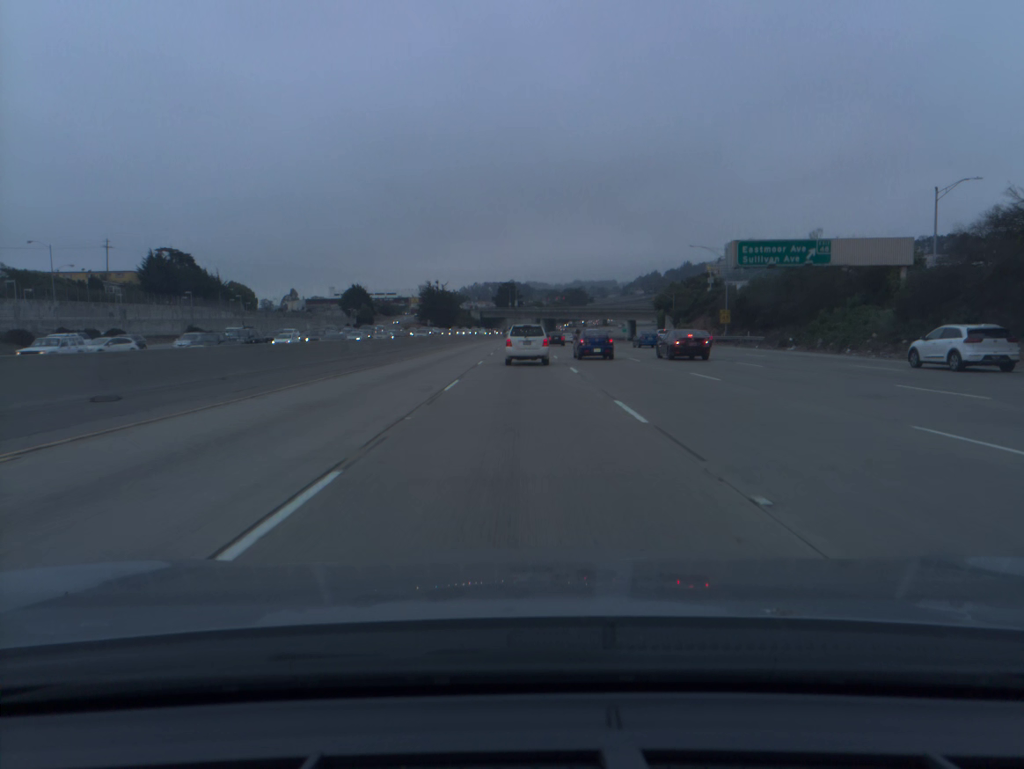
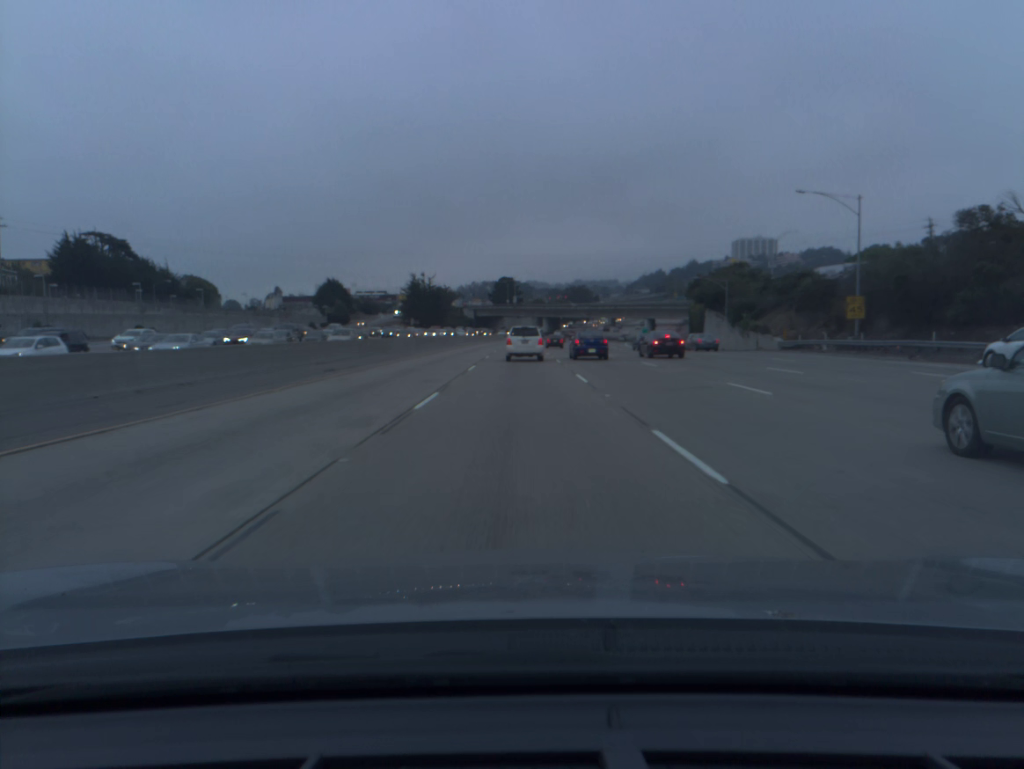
(0.0, +33.8) m; 0°
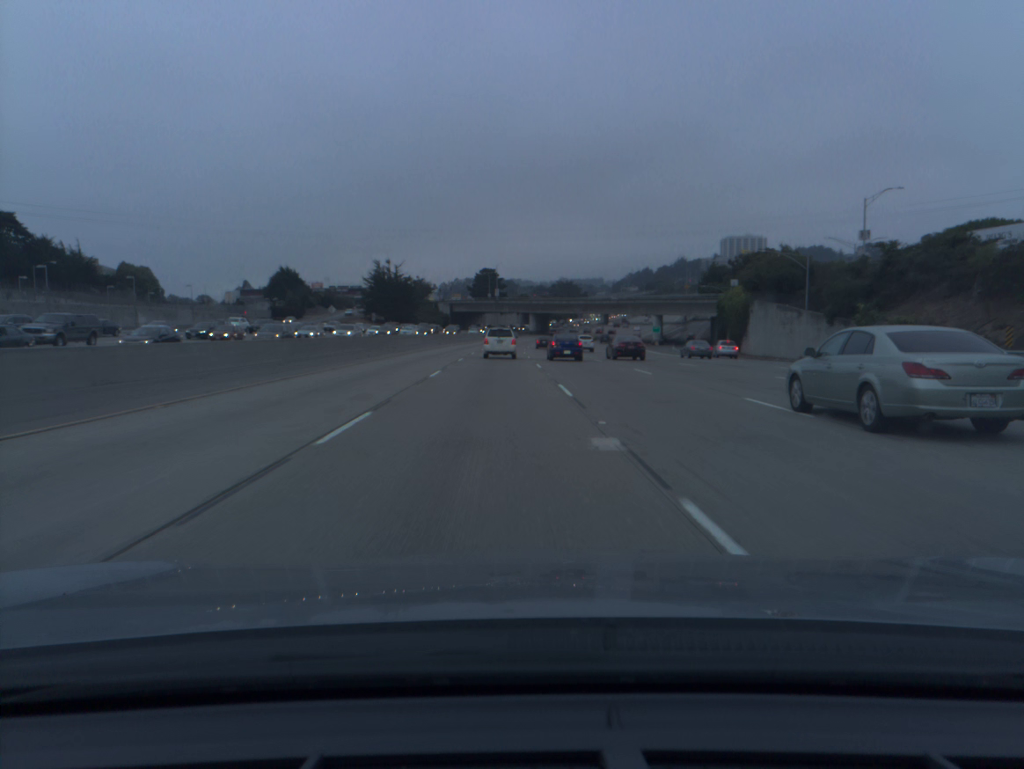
(+0.3, +33.7) m; +1°
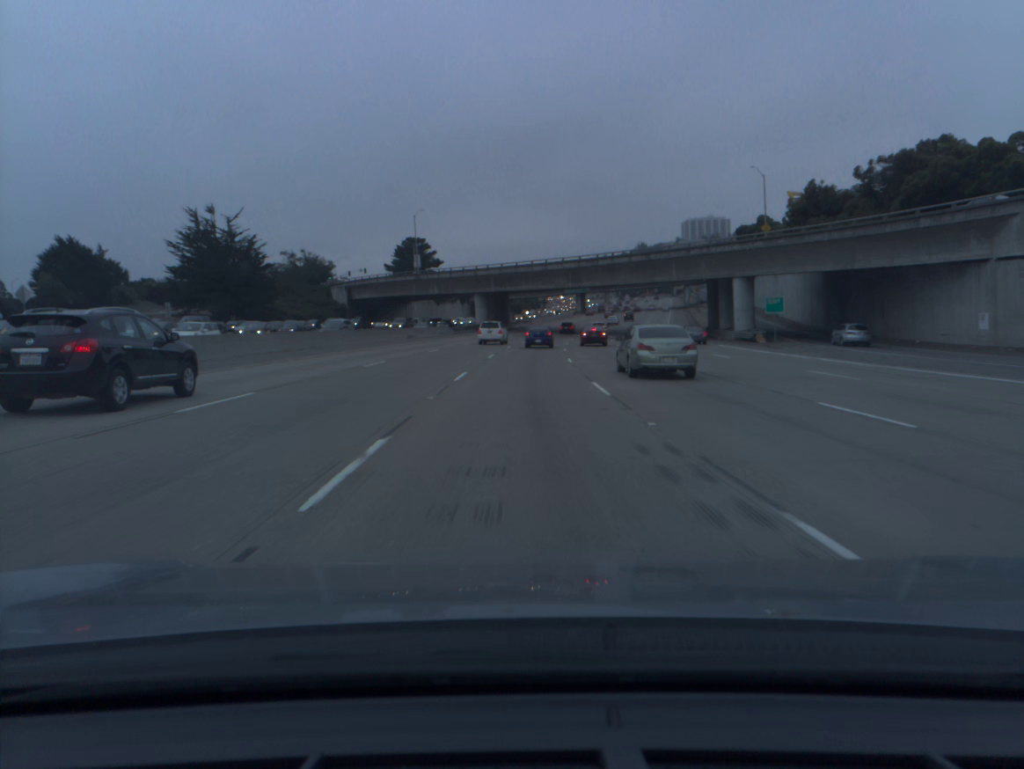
(+2.0, +84.4) m; +3°
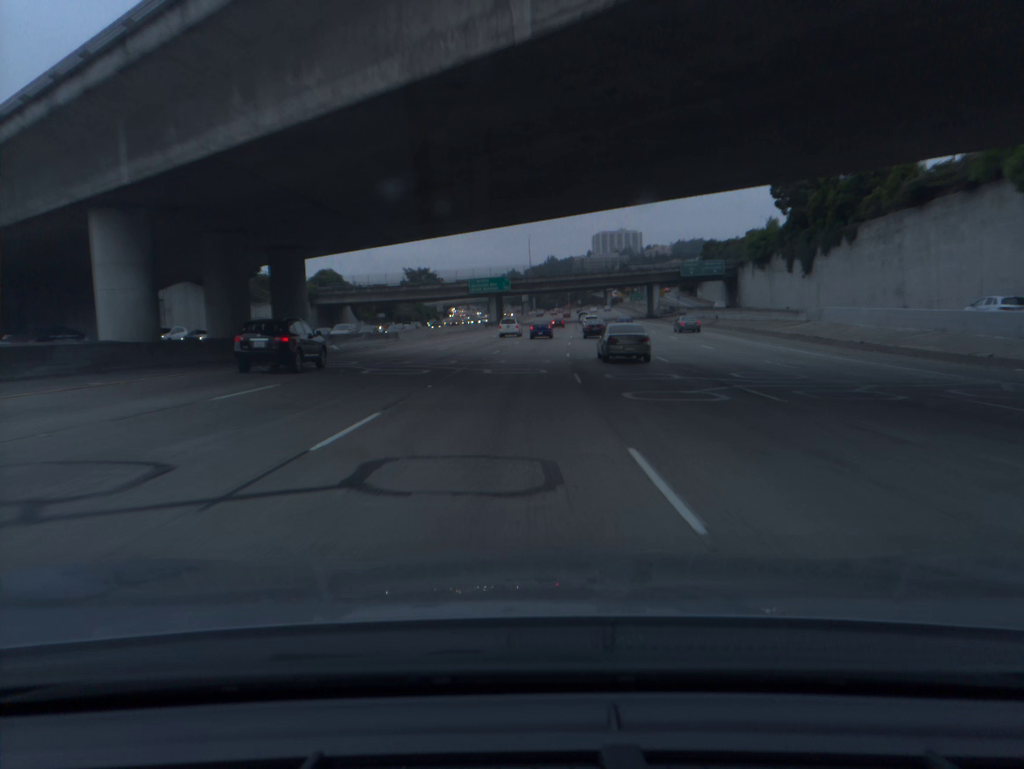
(+4.3, +84.2) m; +7°
